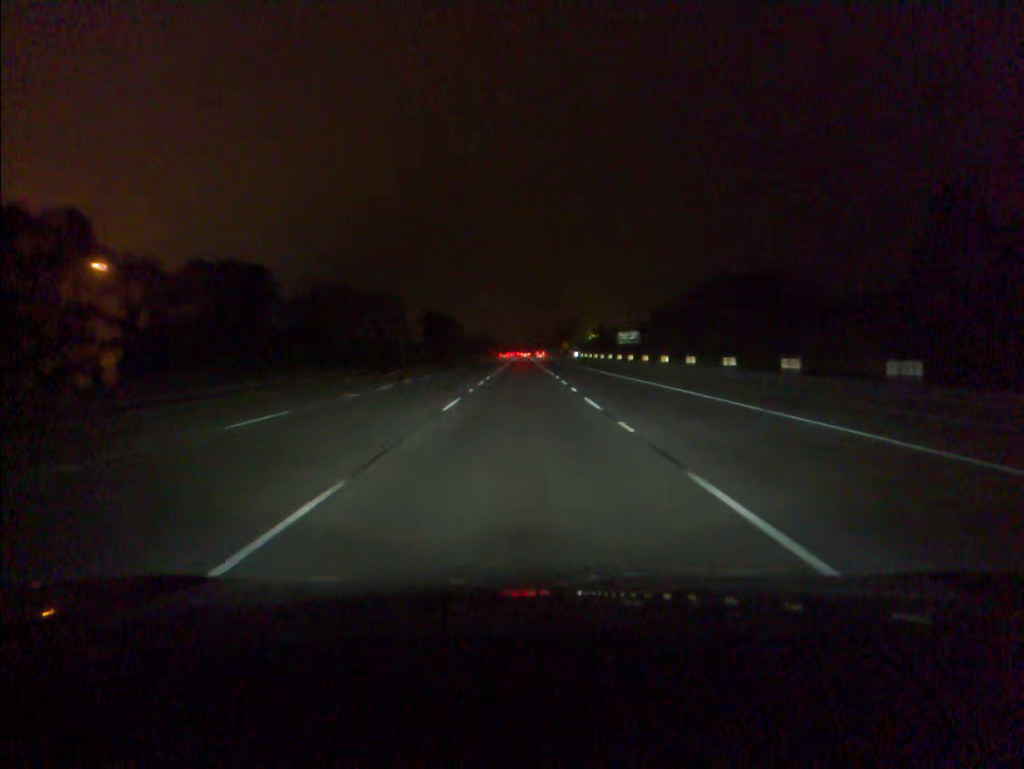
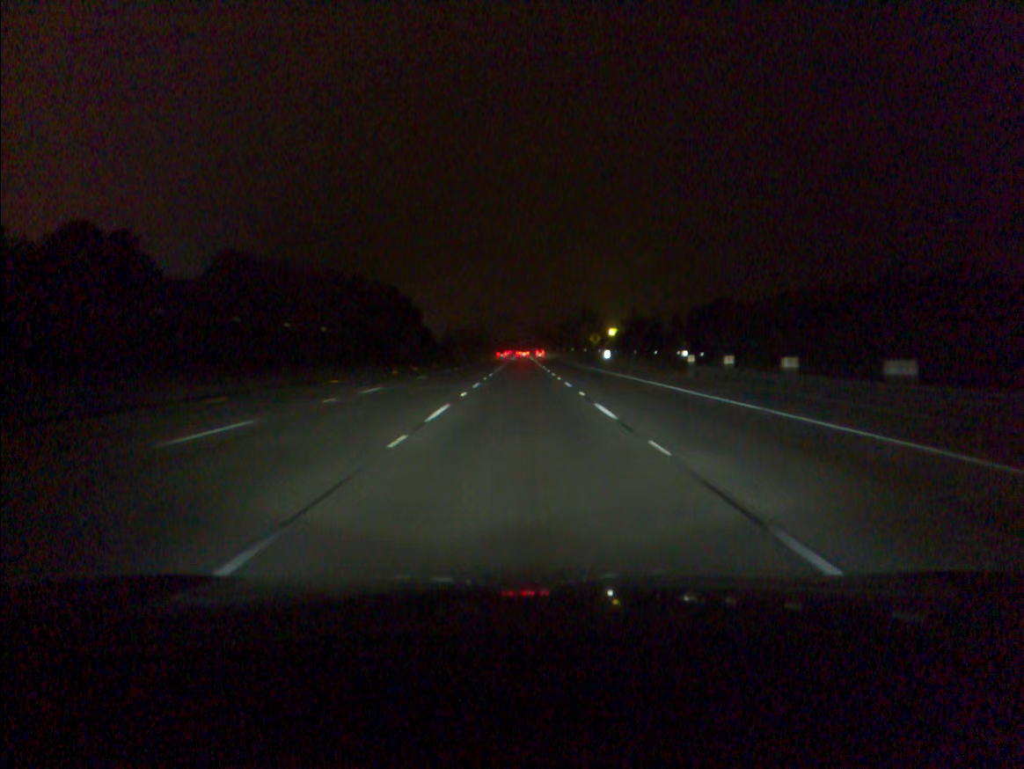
(0.0, +75.9) m; 0°
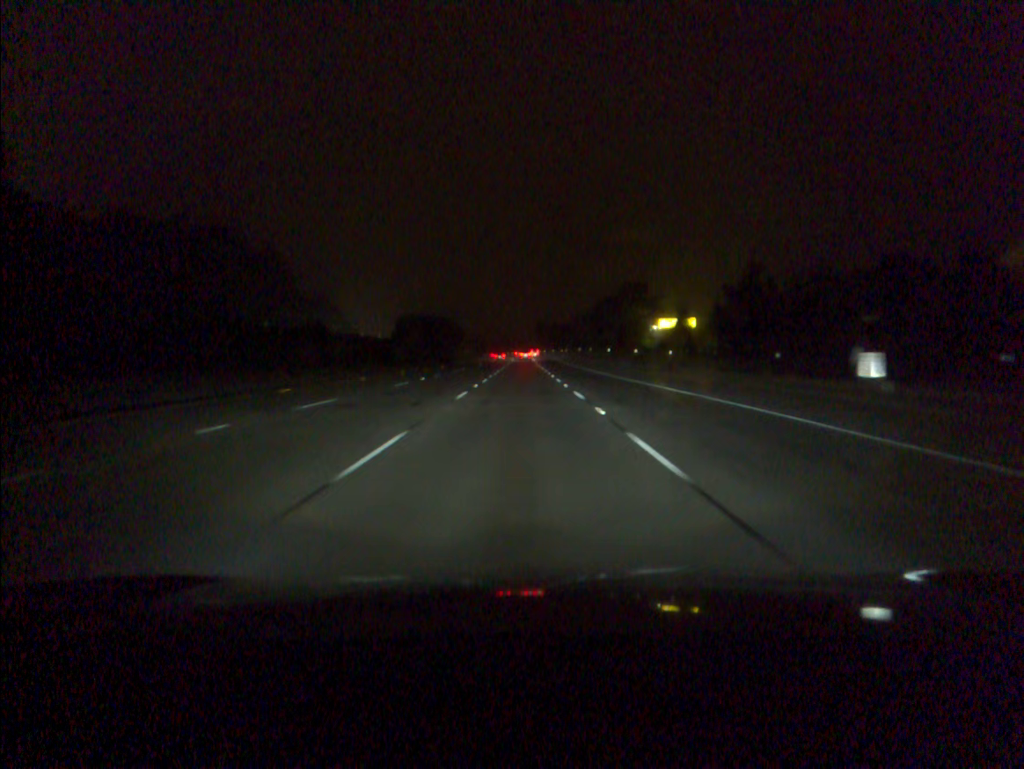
(0.0, +94.7) m; 0°
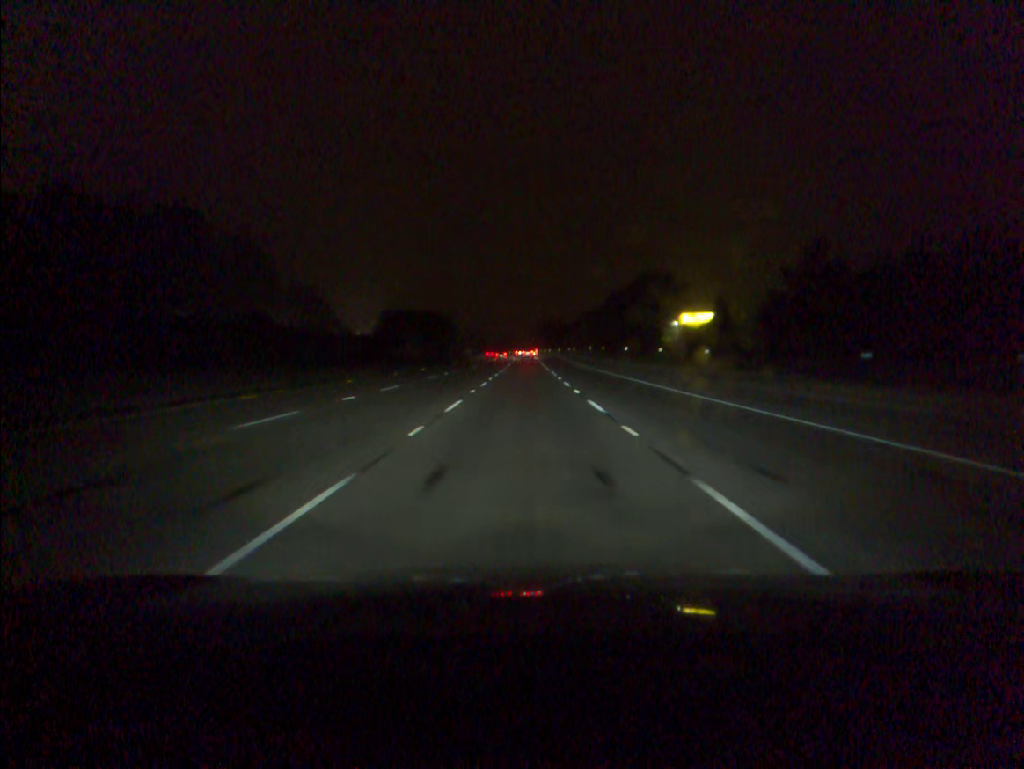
(0.0, +19.0) m; 0°
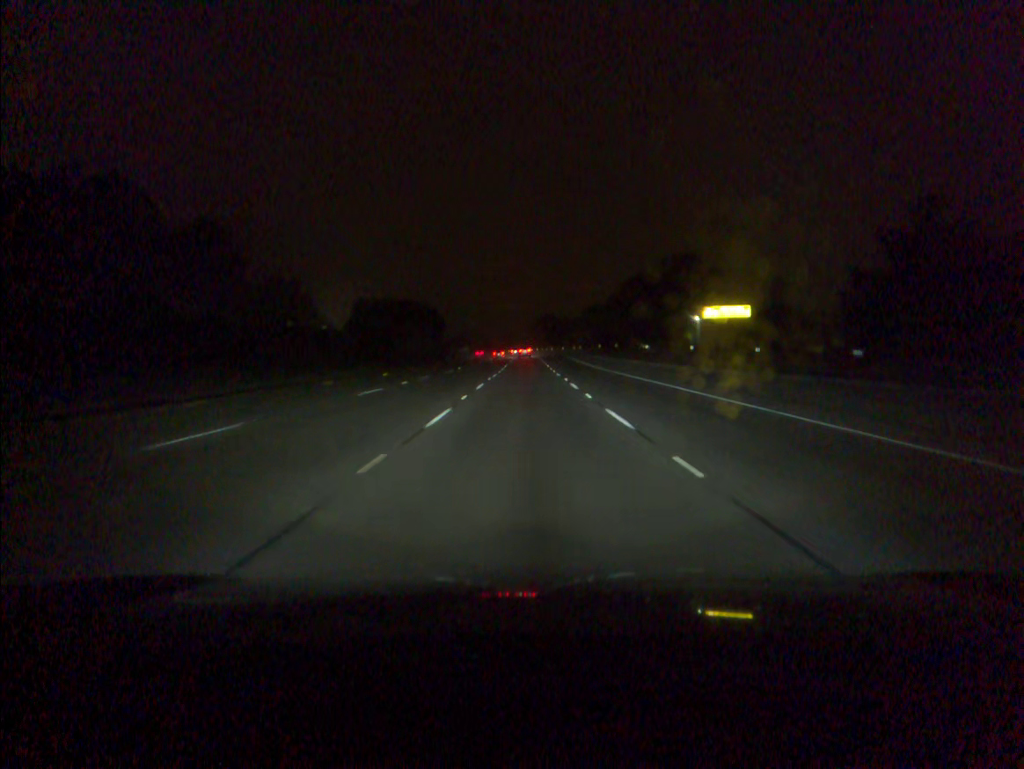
(0.0, +19.0) m; 0°
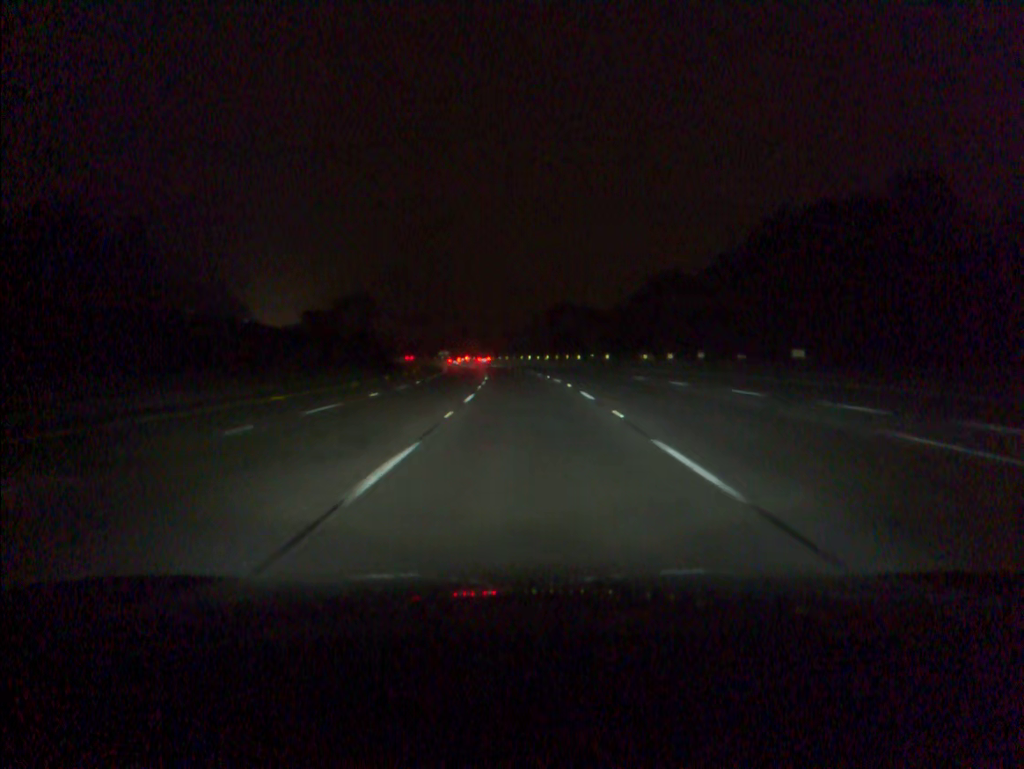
(+0.2, +94.4) m; 0°
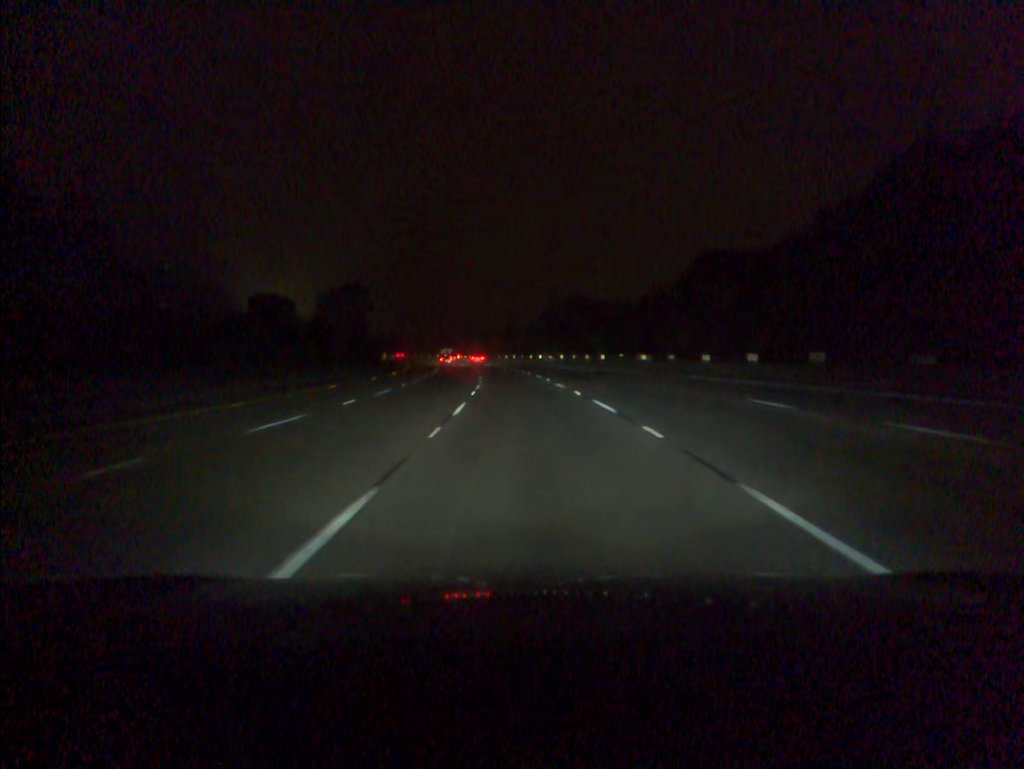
(-0.1, +18.8) m; 0°
